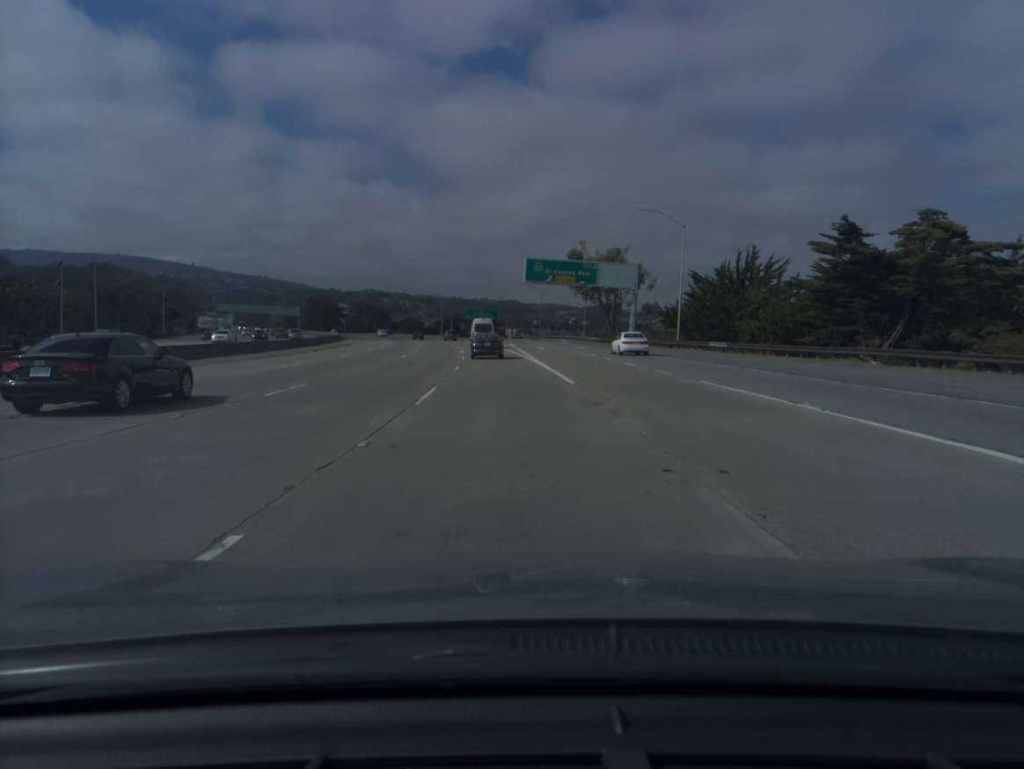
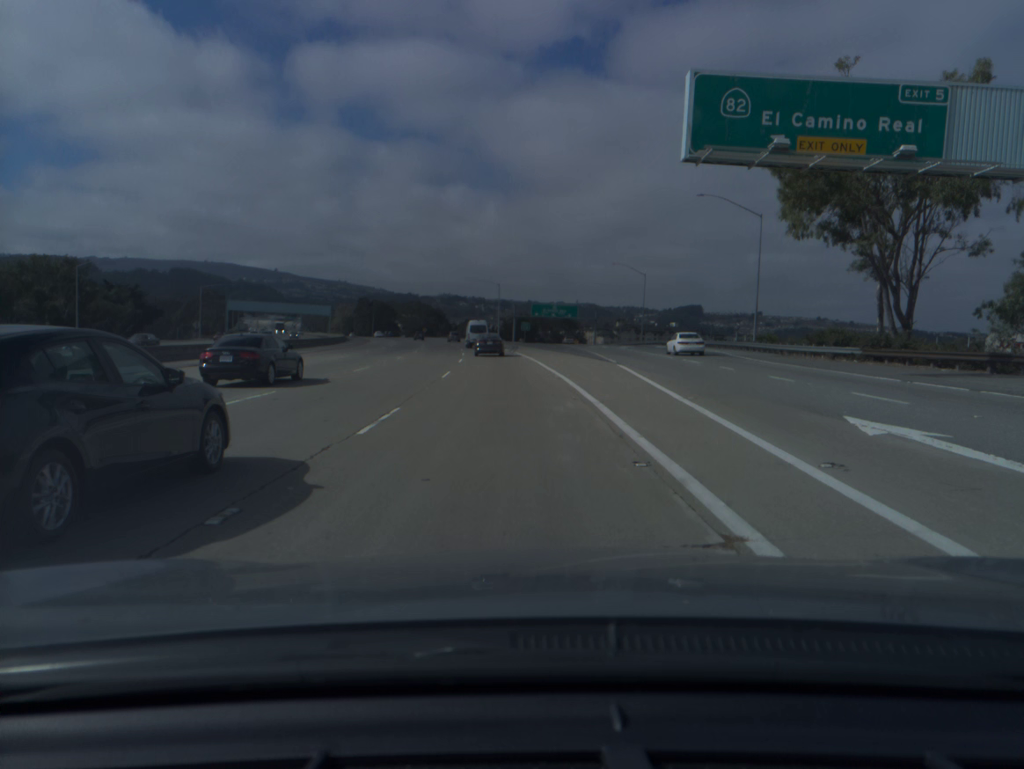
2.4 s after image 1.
(-2.6, +61.6) m; -5°
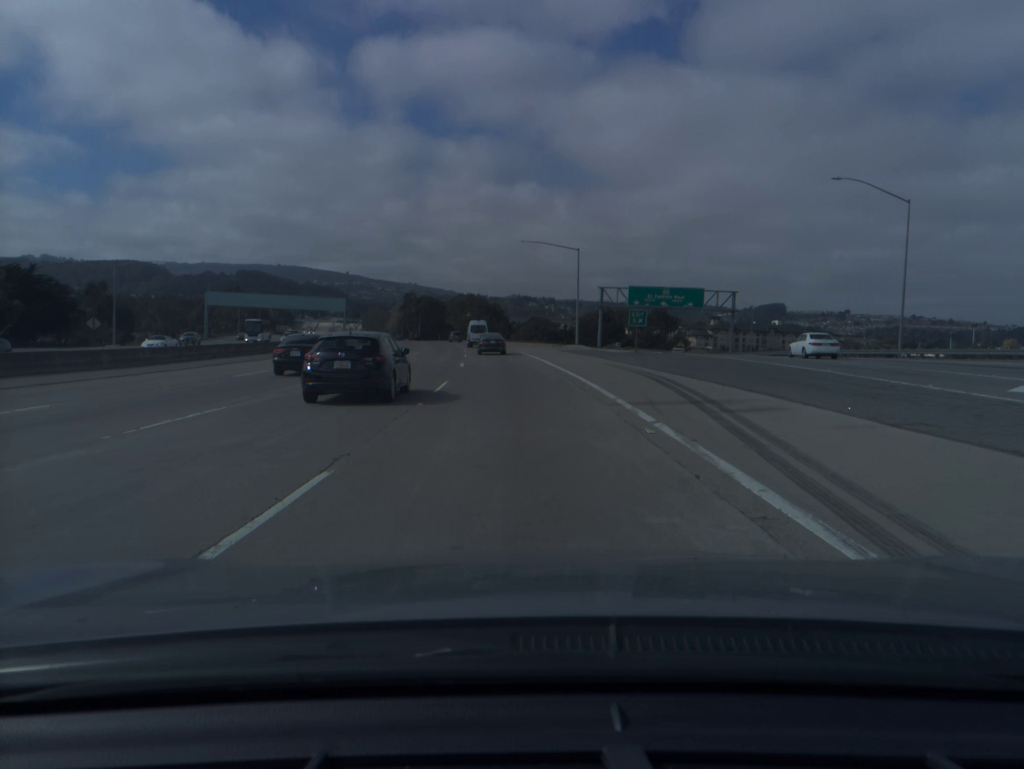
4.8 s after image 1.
(-3.1, +62.9) m; -5°
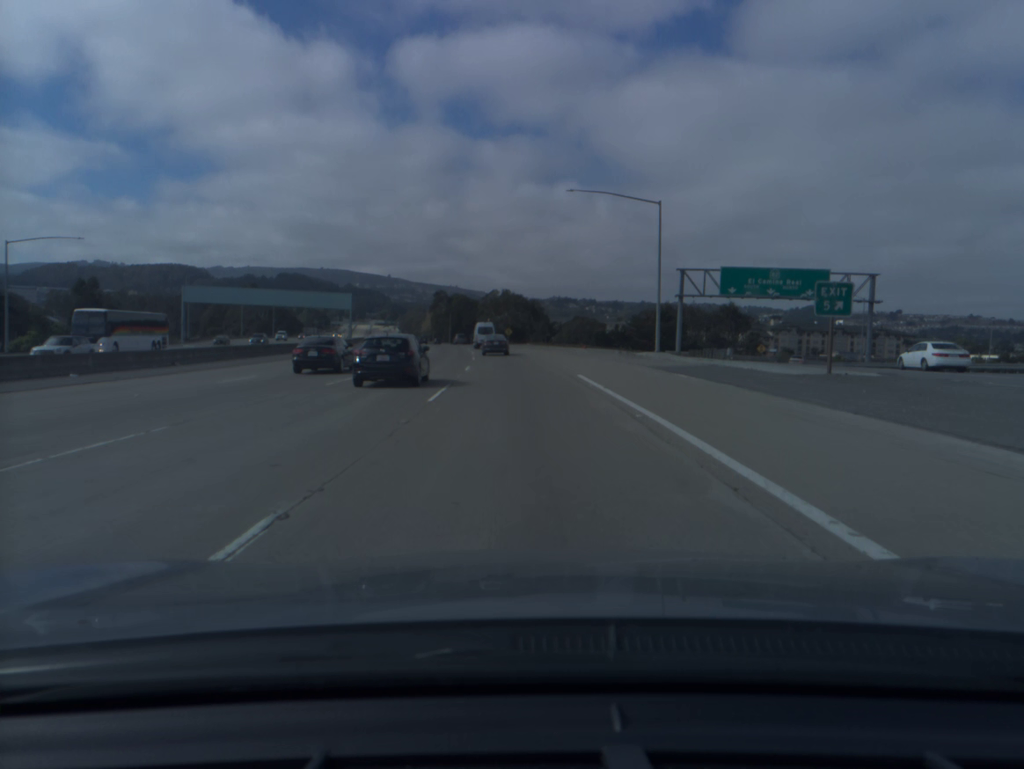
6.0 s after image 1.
(-0.8, +32.0) m; -3°
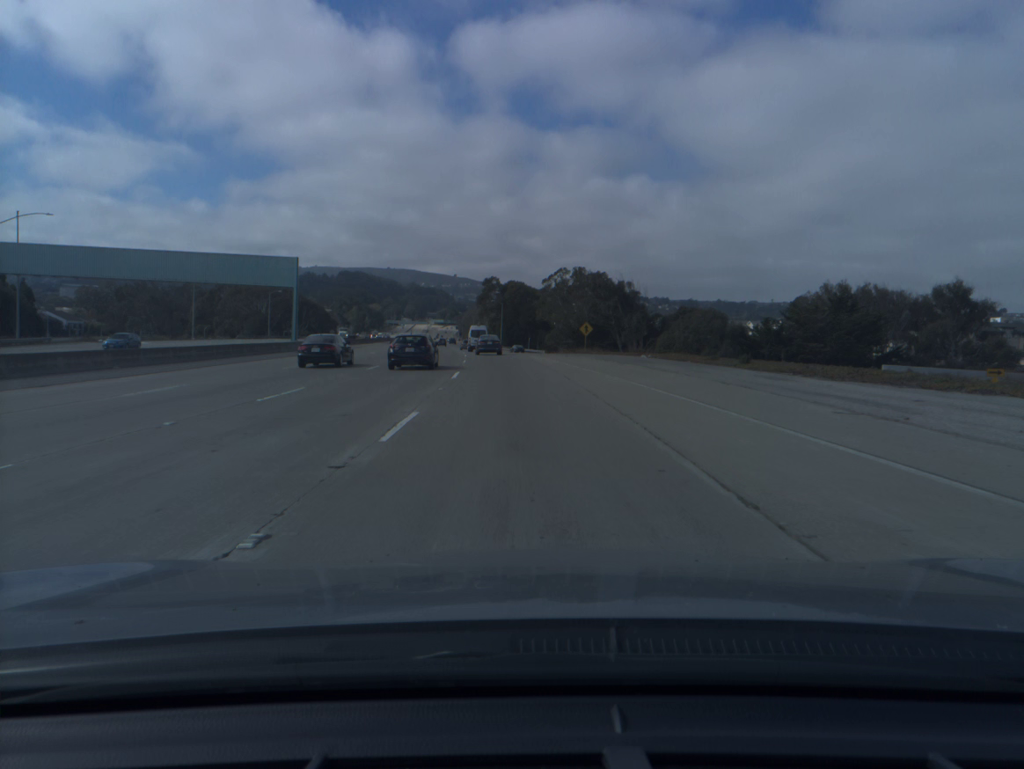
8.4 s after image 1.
(-2.6, +64.9) m; -5°
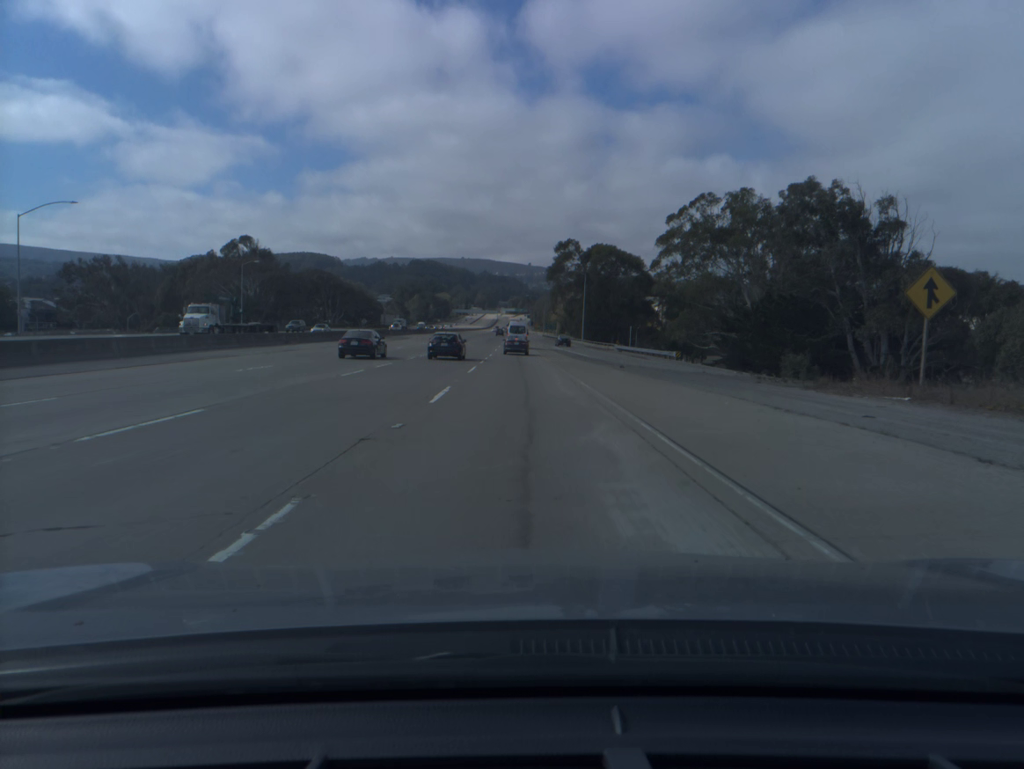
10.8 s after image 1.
(-3.2, +65.6) m; -5°
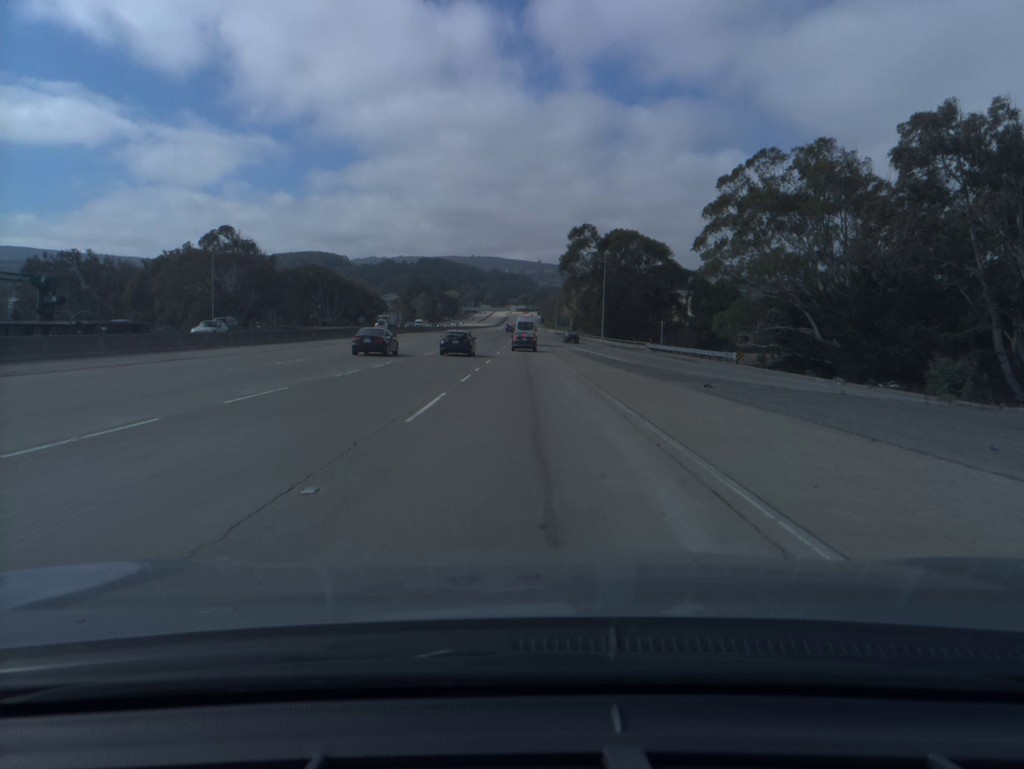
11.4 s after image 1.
(-0.1, +16.6) m; -1°
